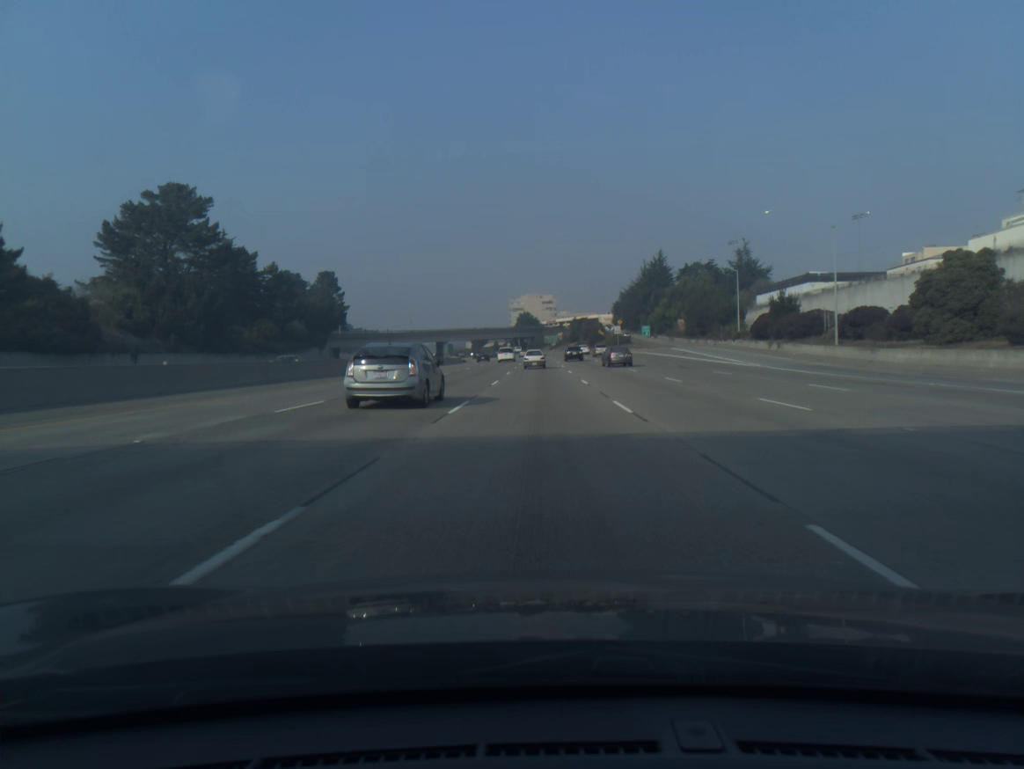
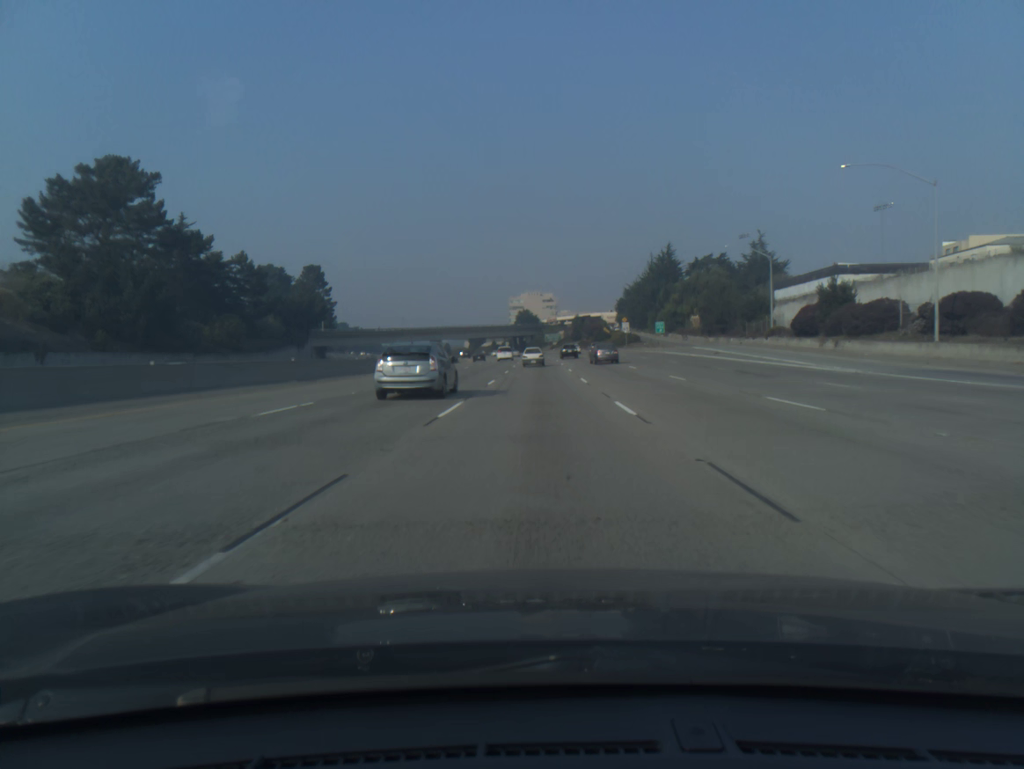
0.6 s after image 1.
(0.0, +15.6) m; 0°
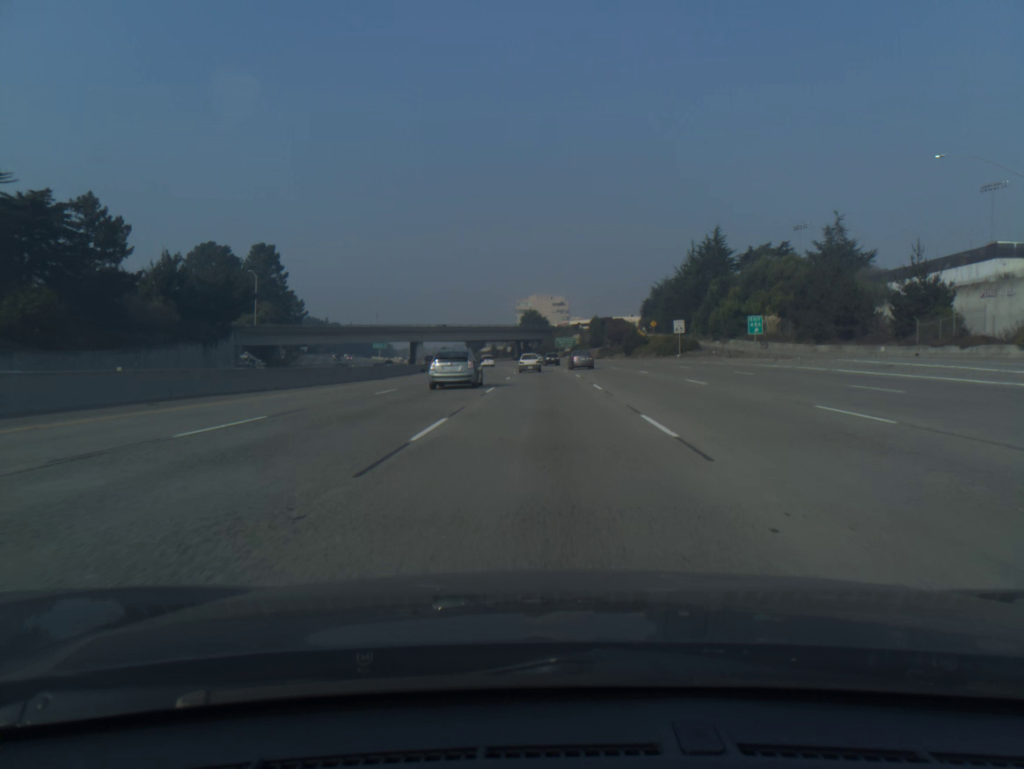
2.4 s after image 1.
(-0.2, +46.6) m; -1°
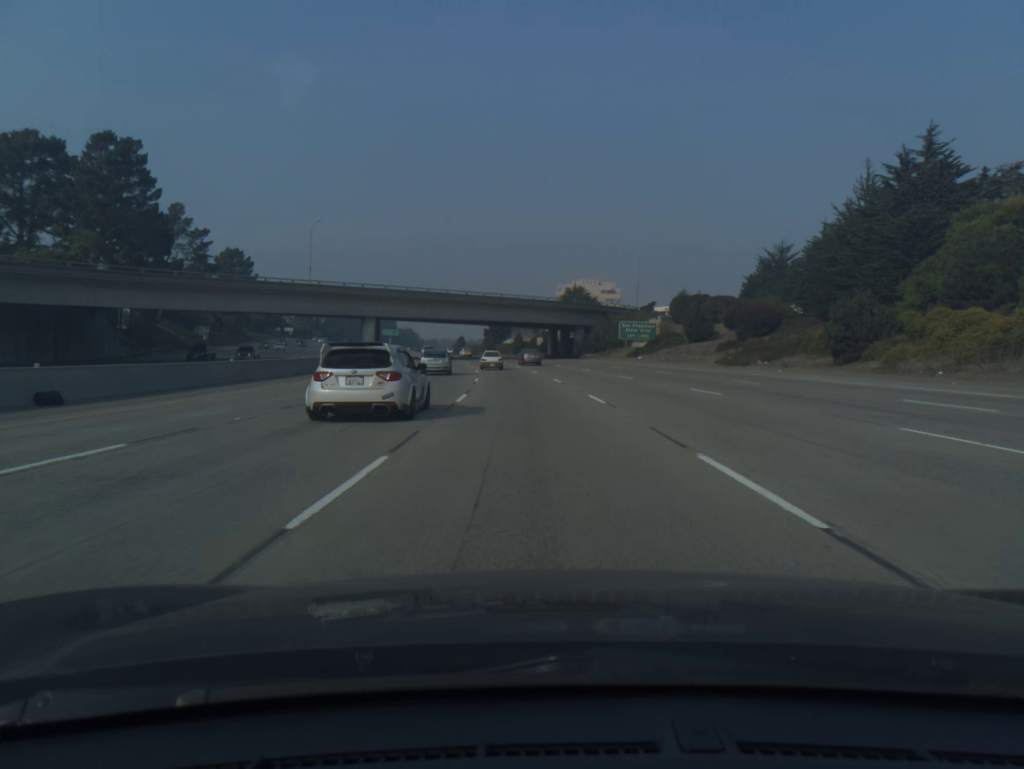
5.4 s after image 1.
(-1.1, +76.9) m; -3°
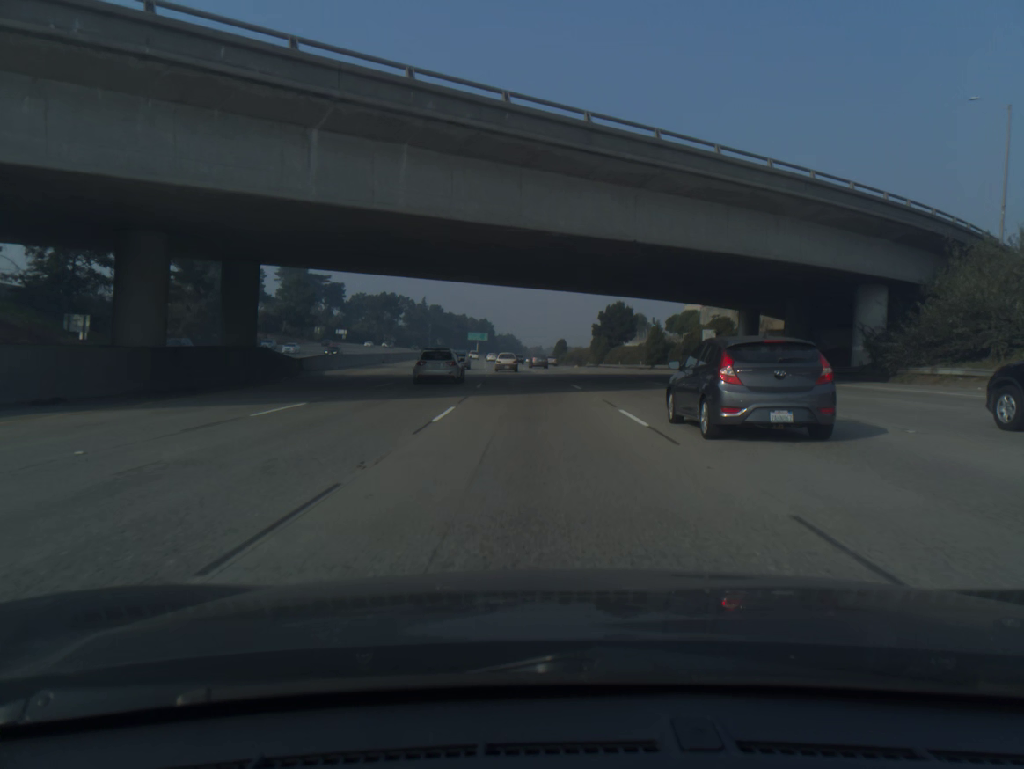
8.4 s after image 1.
(-5.2, +77.2) m; -8°
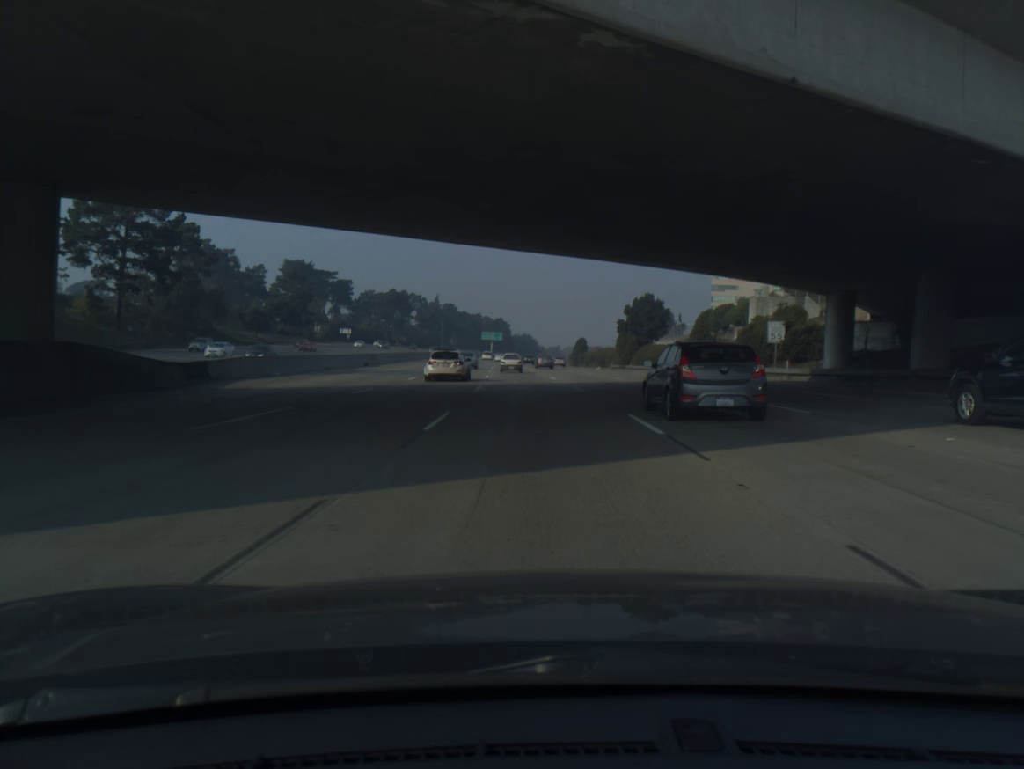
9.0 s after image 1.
(-0.2, +15.7) m; -1°
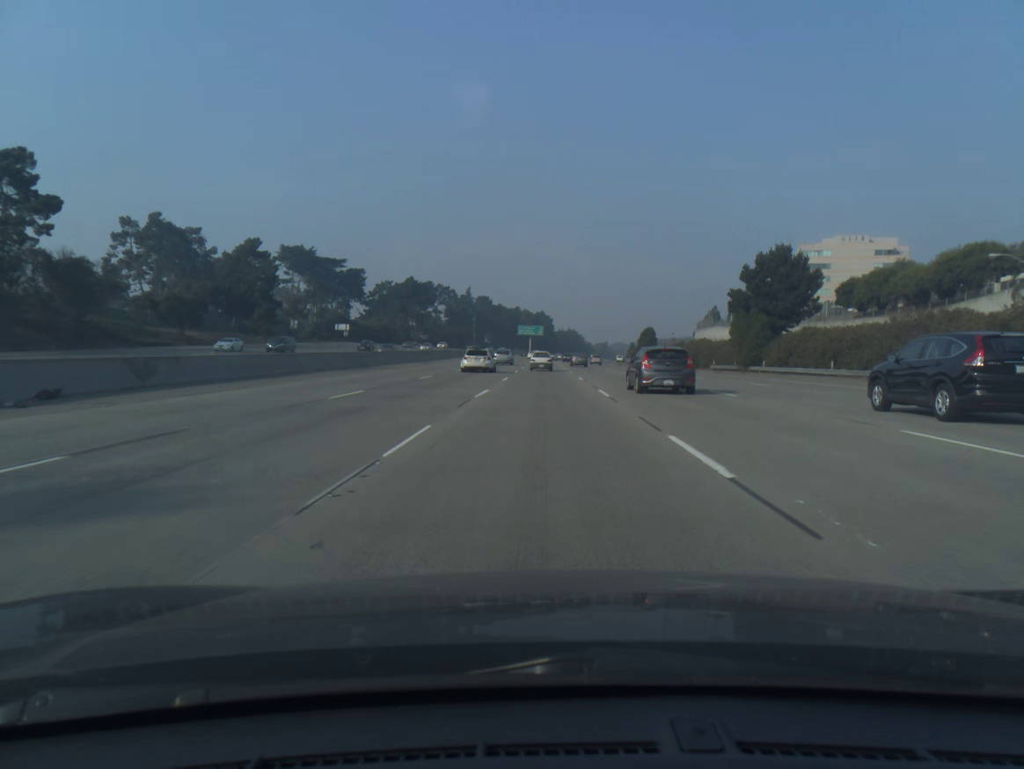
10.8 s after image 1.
(-1.4, +47.2) m; -3°
